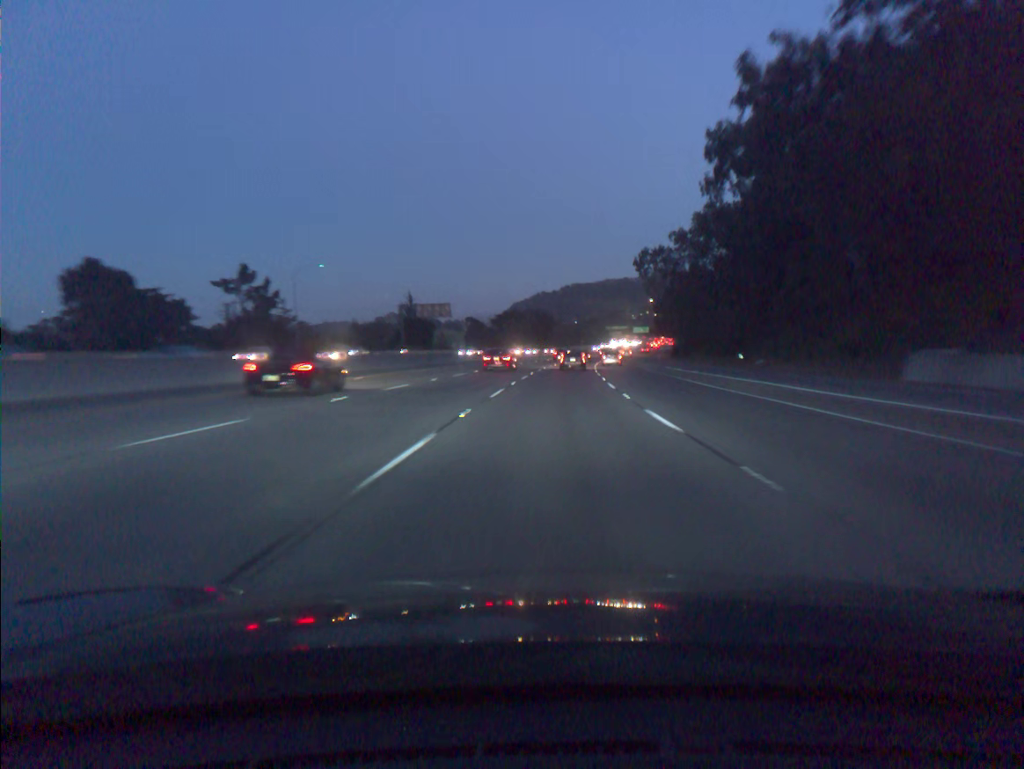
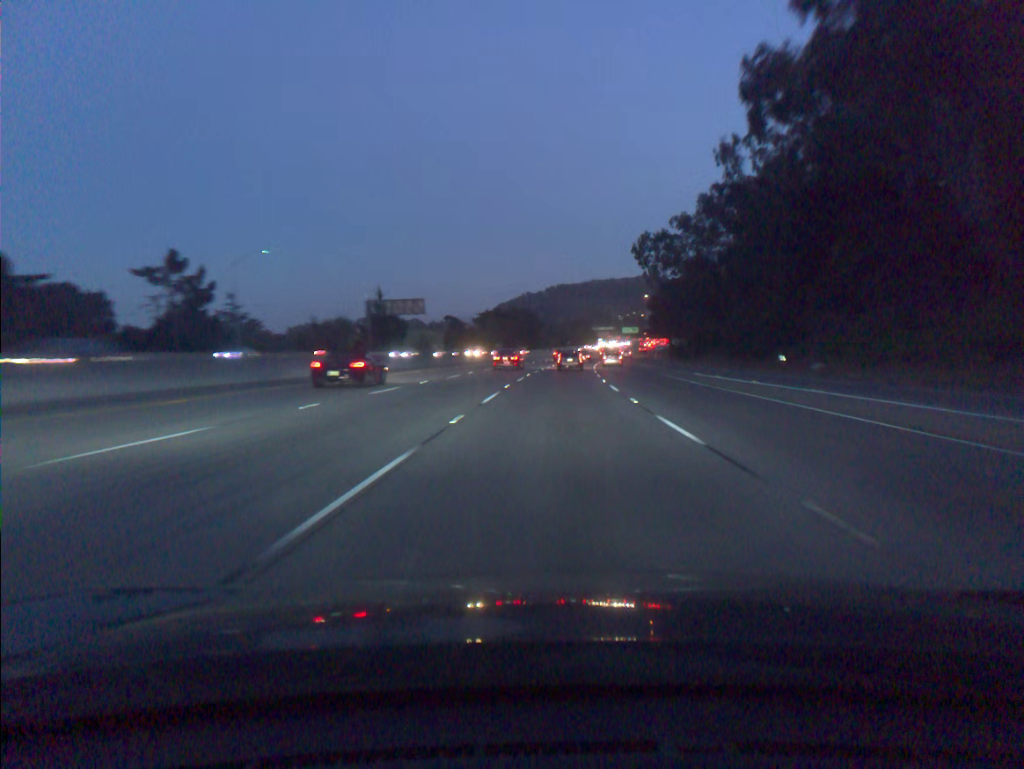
(+0.1, +16.2) m; +1°
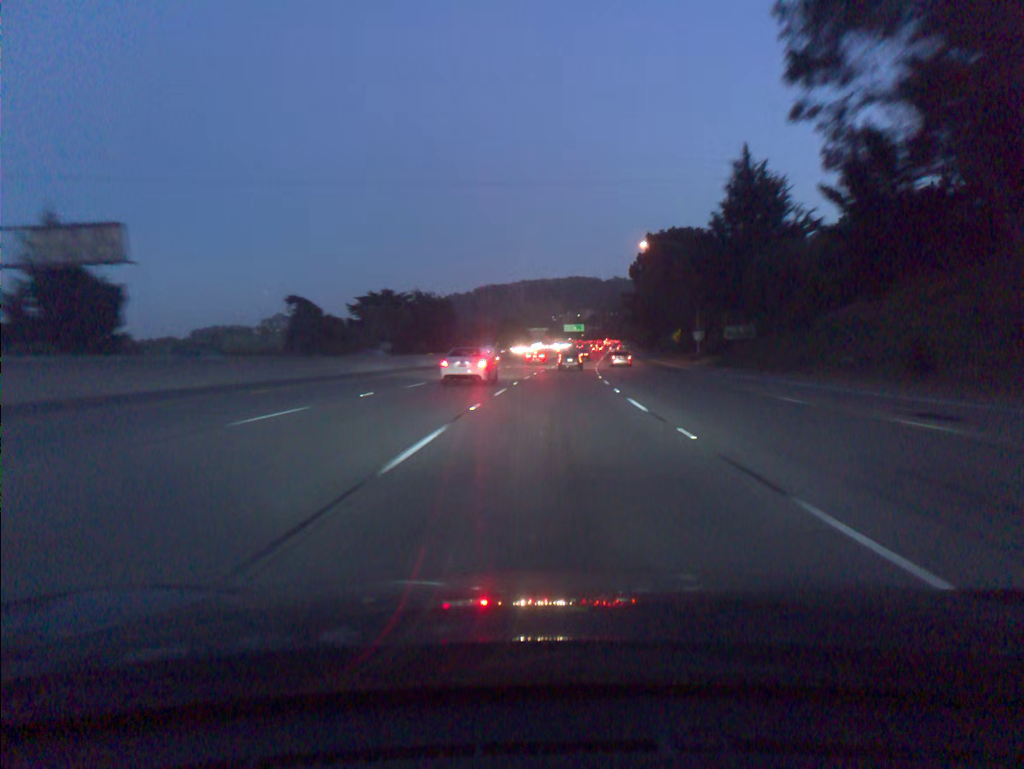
(+3.5, +81.5) m; +5°
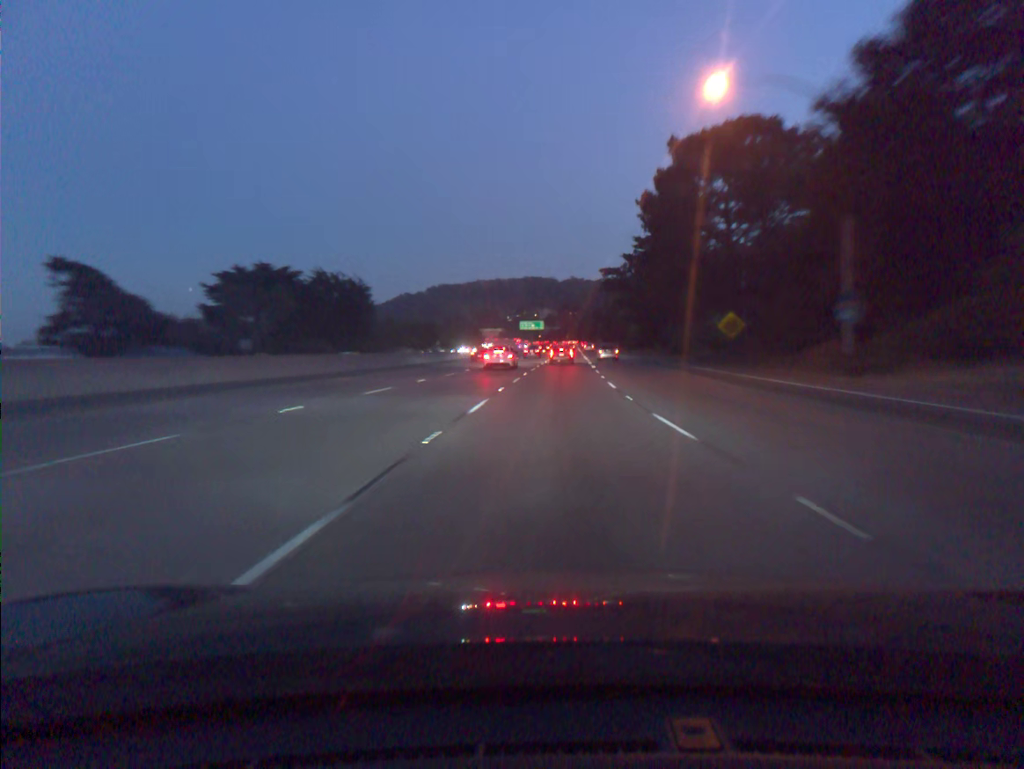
(+1.4, +49.4) m; +3°
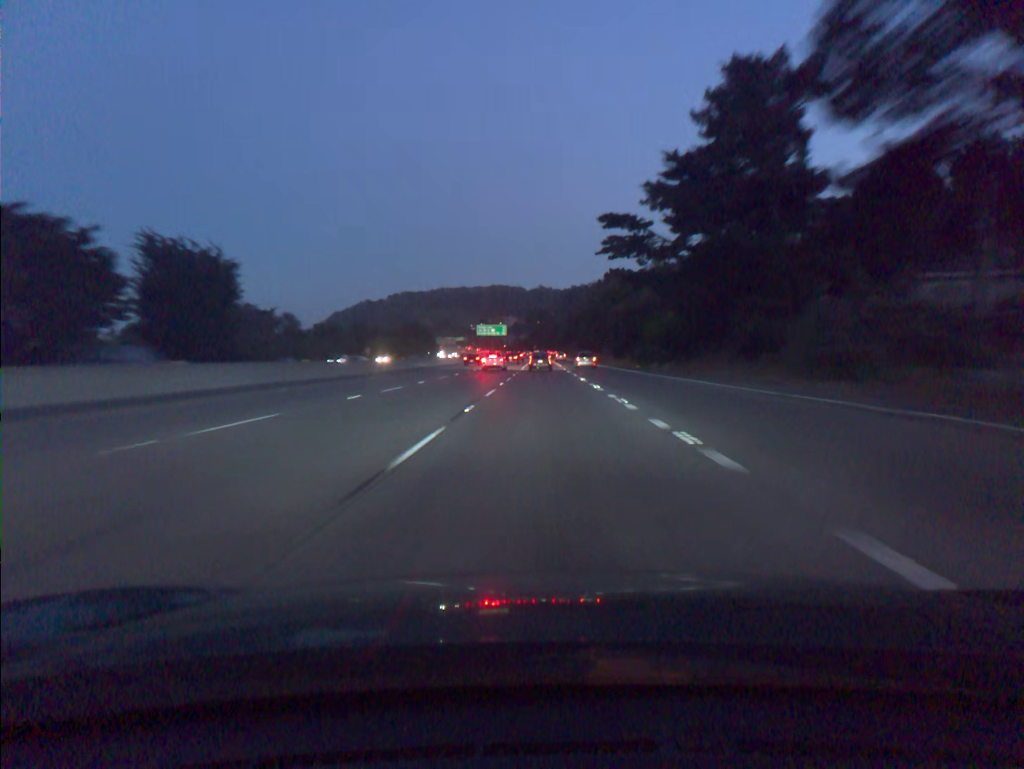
(+1.2, +49.6) m; +2°
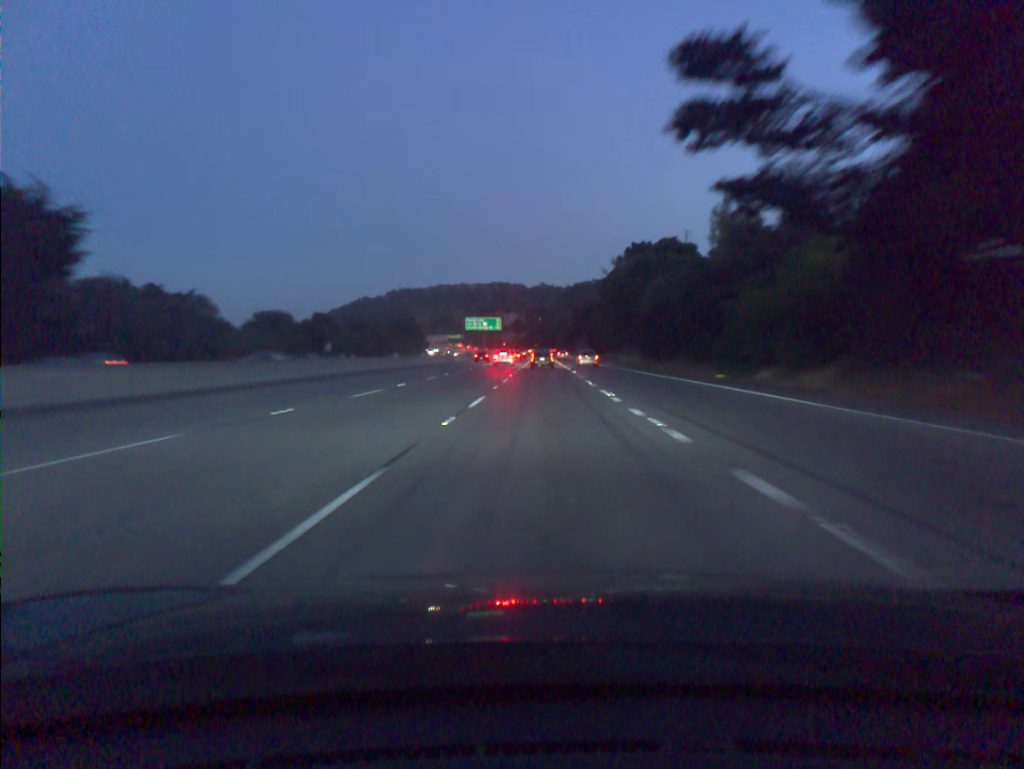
(0.0, +33.0) m; 0°
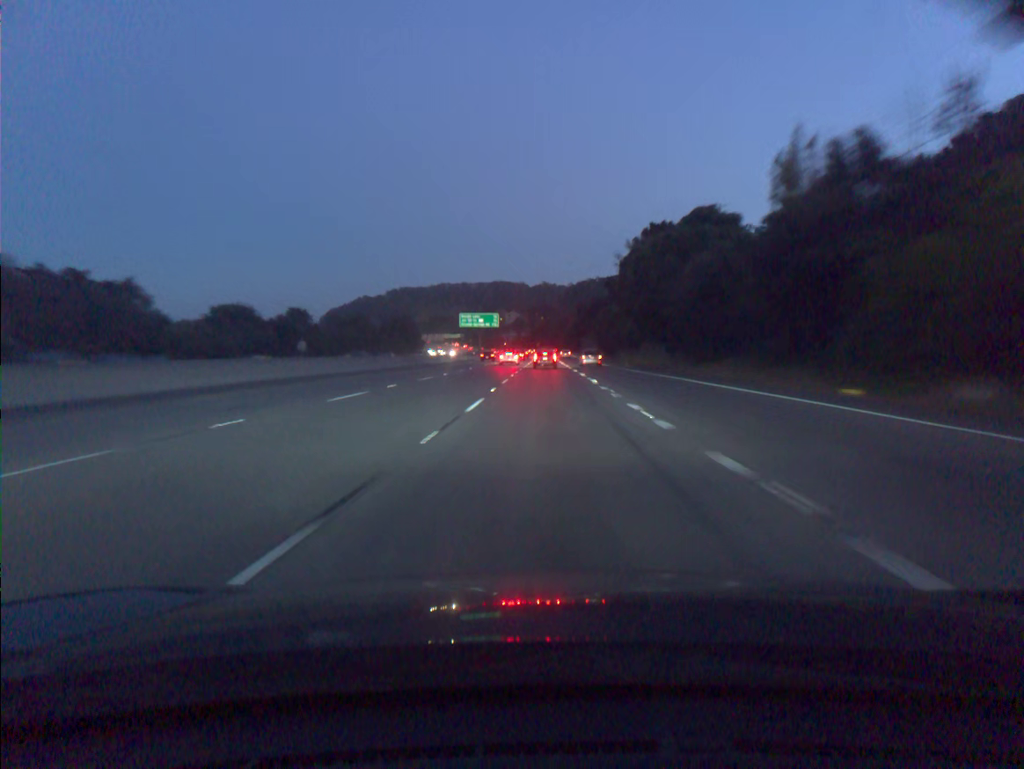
(0.0, +16.5) m; 0°
